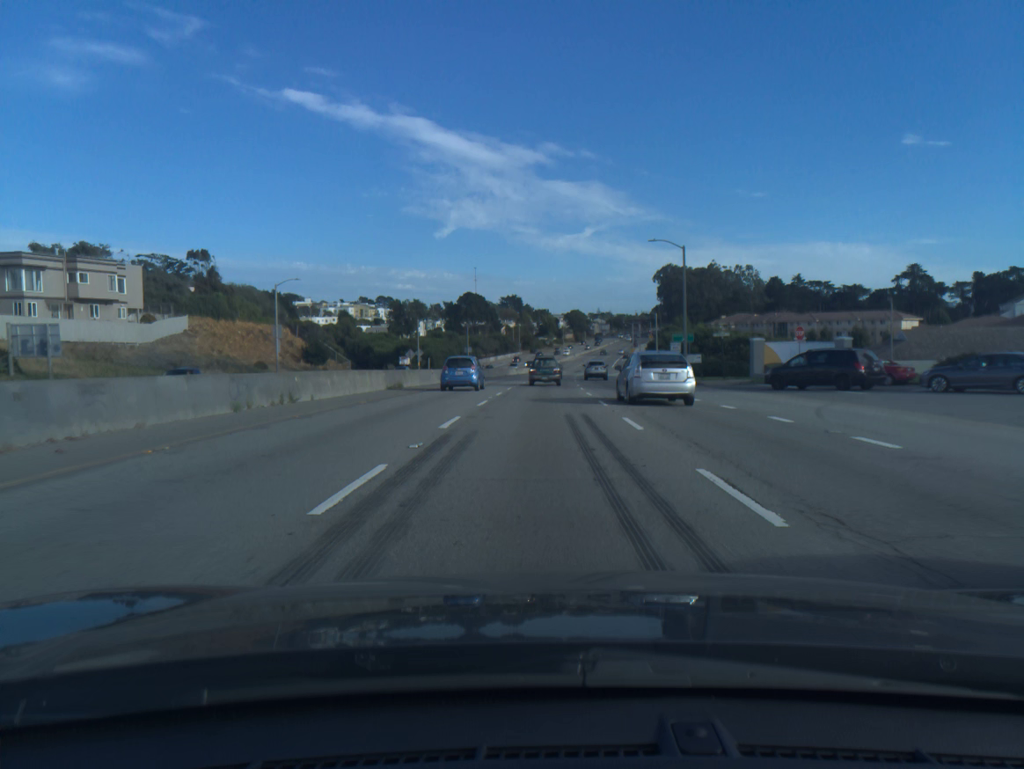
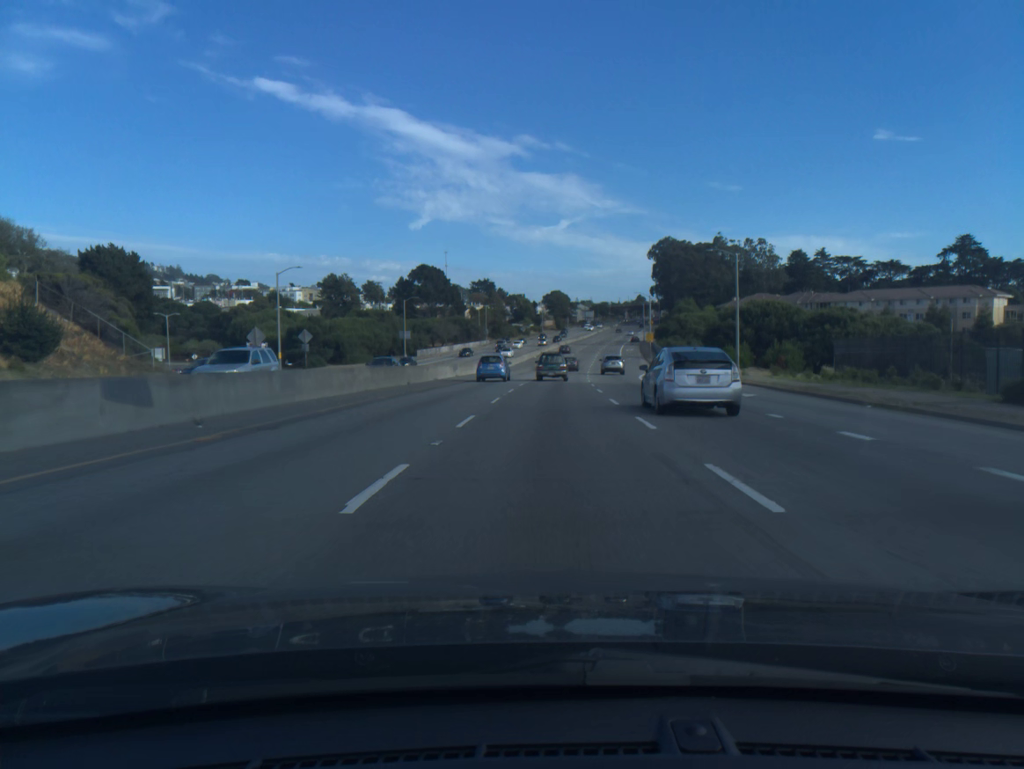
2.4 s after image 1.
(+0.6, +58.7) m; +2°
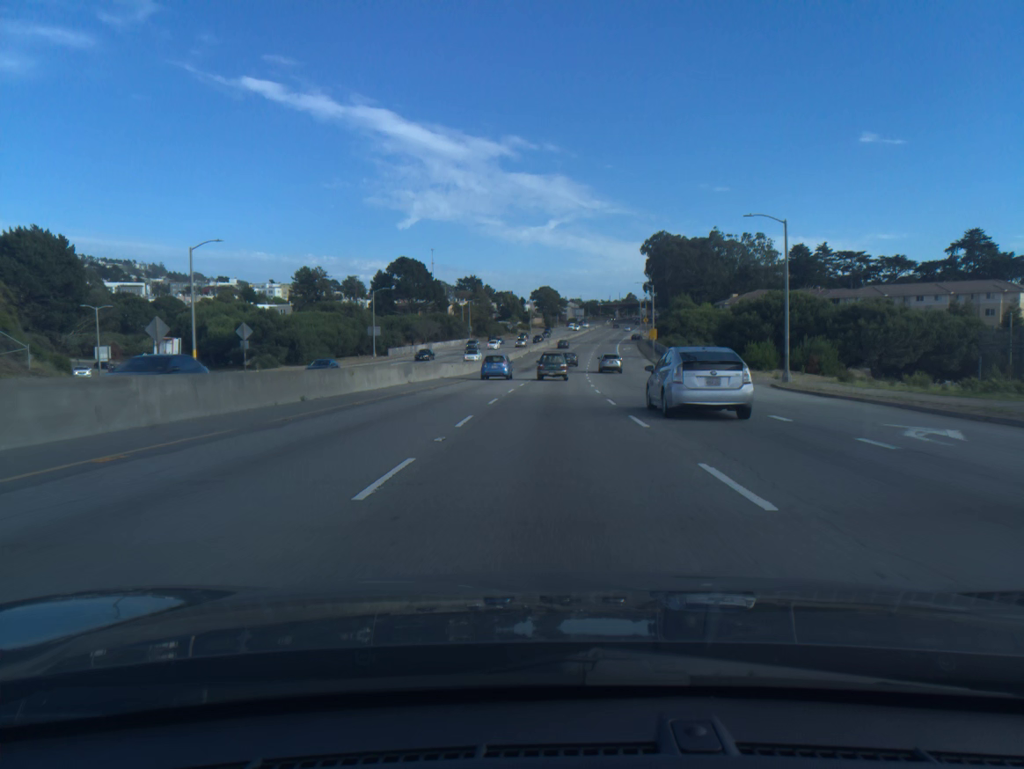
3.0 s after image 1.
(+0.1, +14.6) m; +1°
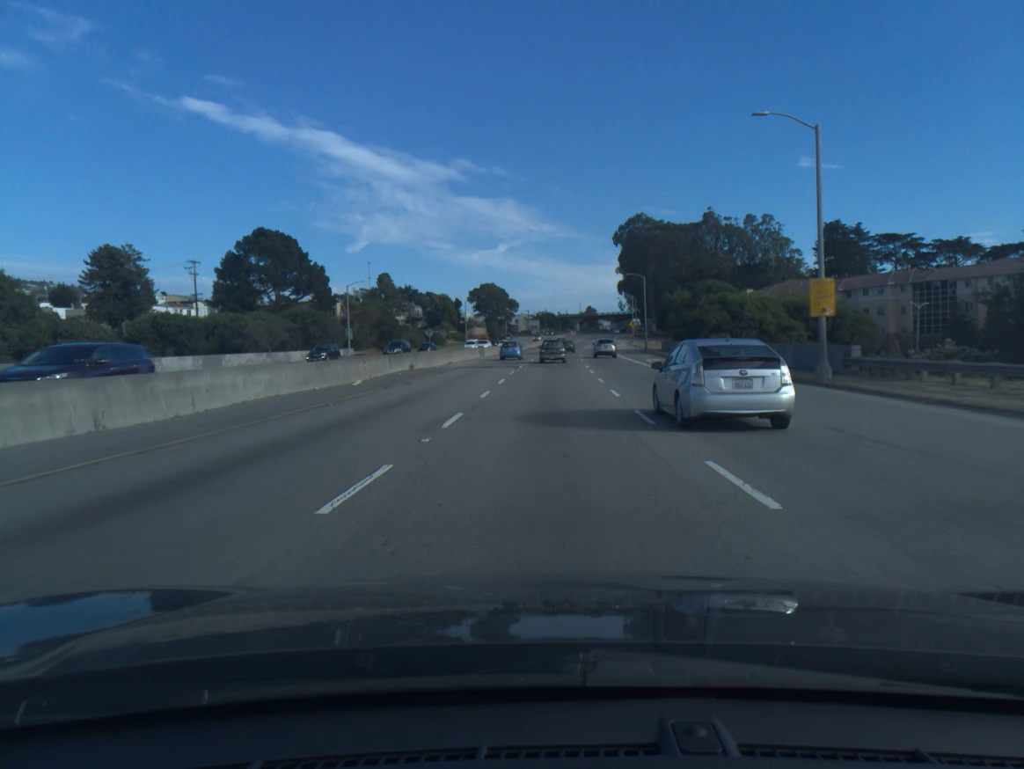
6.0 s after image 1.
(+2.4, +74.0) m; +3°
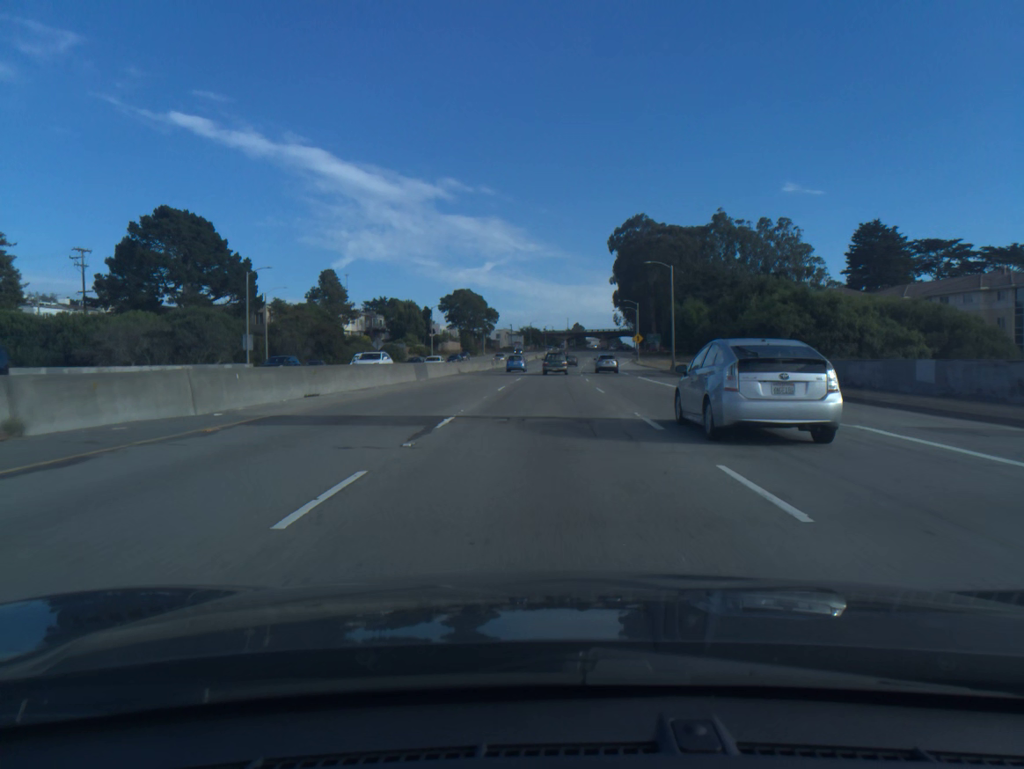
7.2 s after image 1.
(+0.3, +30.0) m; +1°
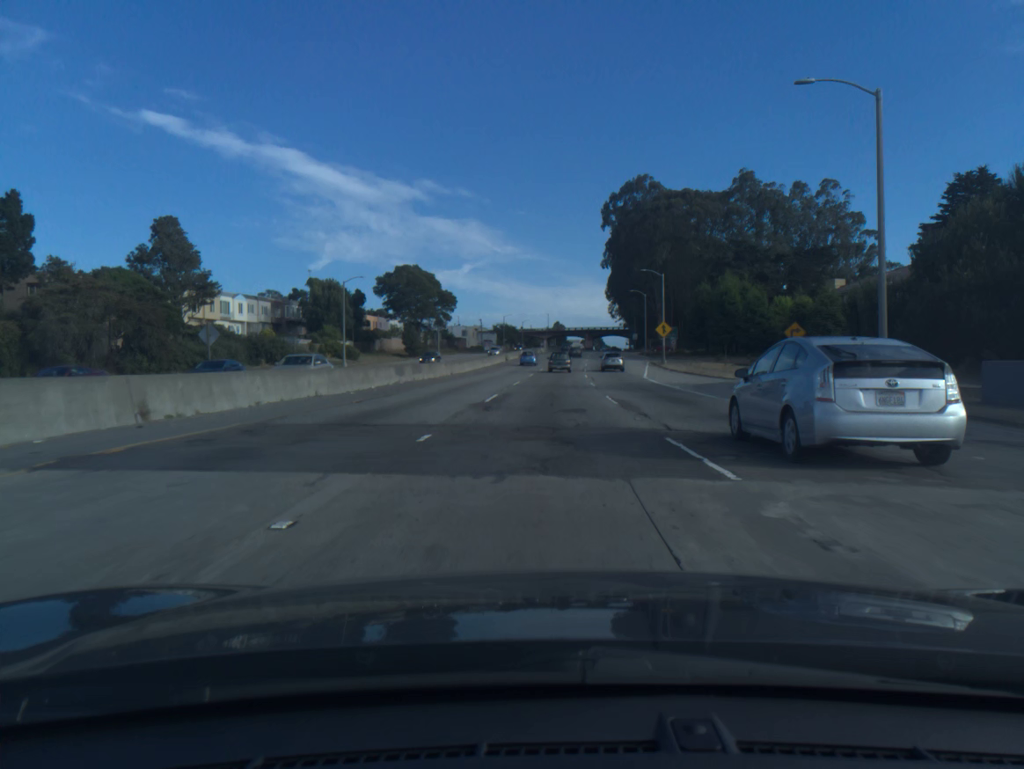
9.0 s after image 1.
(+0.6, +45.2) m; +2°
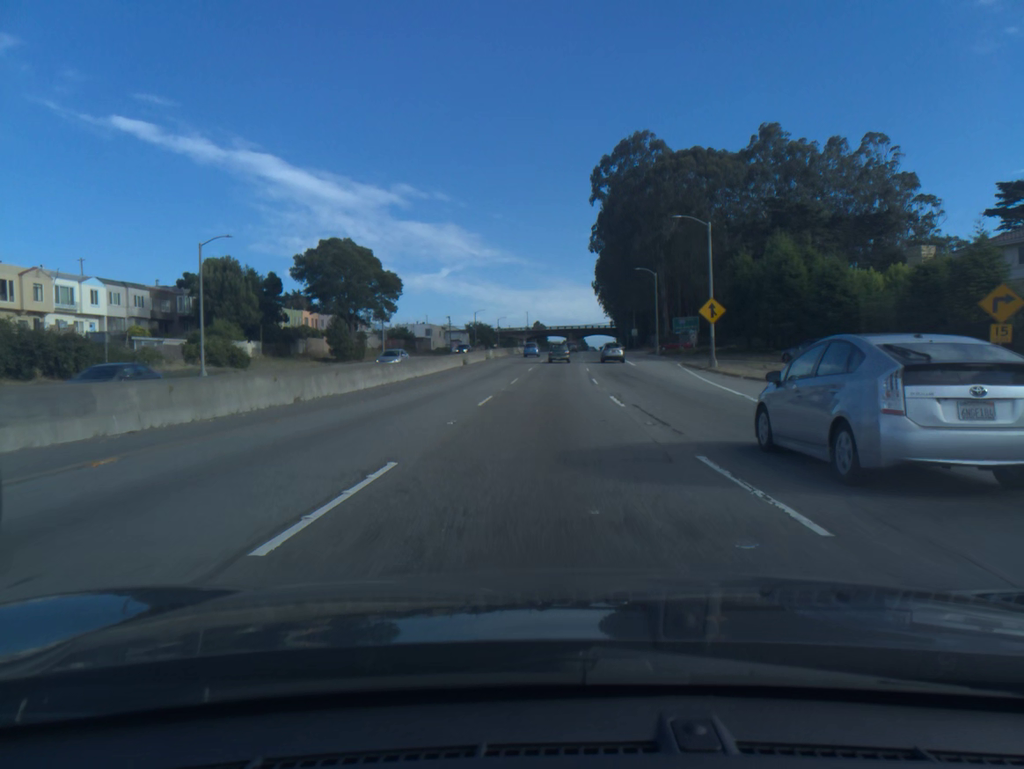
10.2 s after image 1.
(+0.4, +30.5) m; +2°
